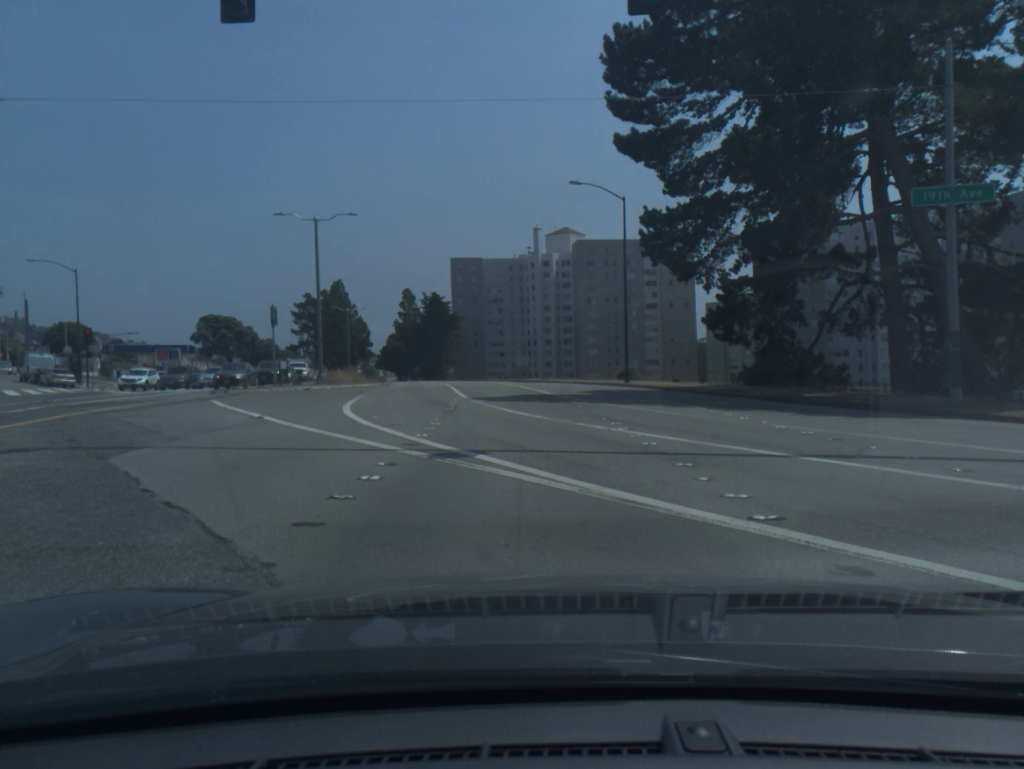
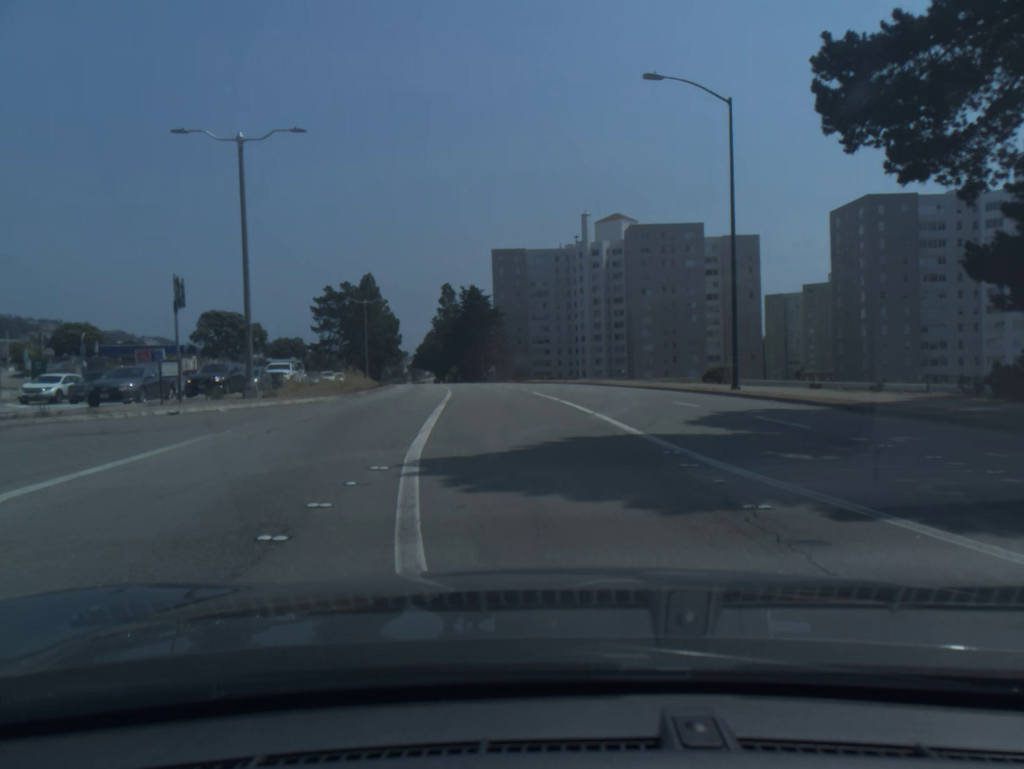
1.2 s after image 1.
(-0.3, +17.1) m; -3°
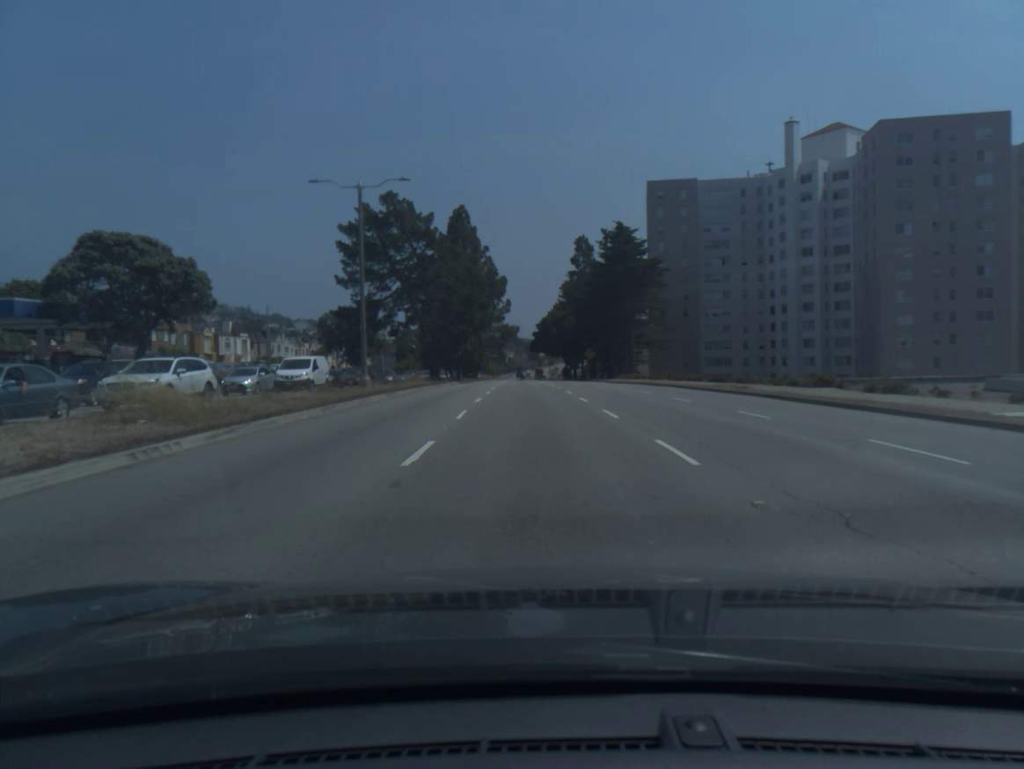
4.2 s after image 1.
(-5.3, +54.1) m; -10°
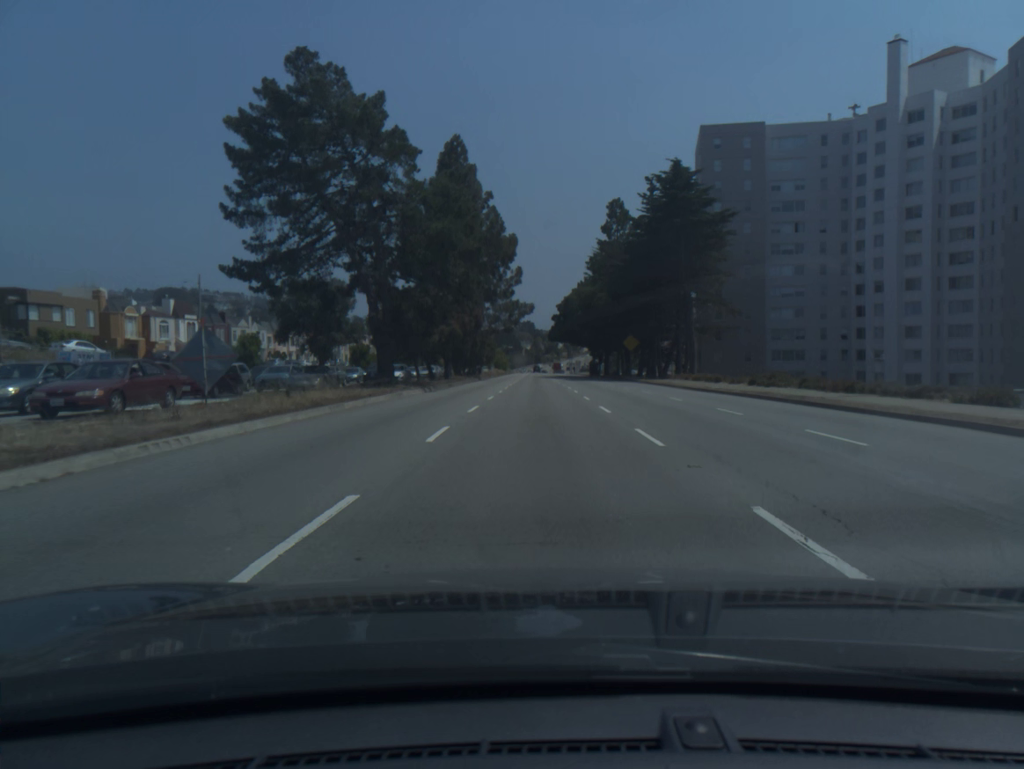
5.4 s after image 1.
(-0.6, +27.0) m; -1°
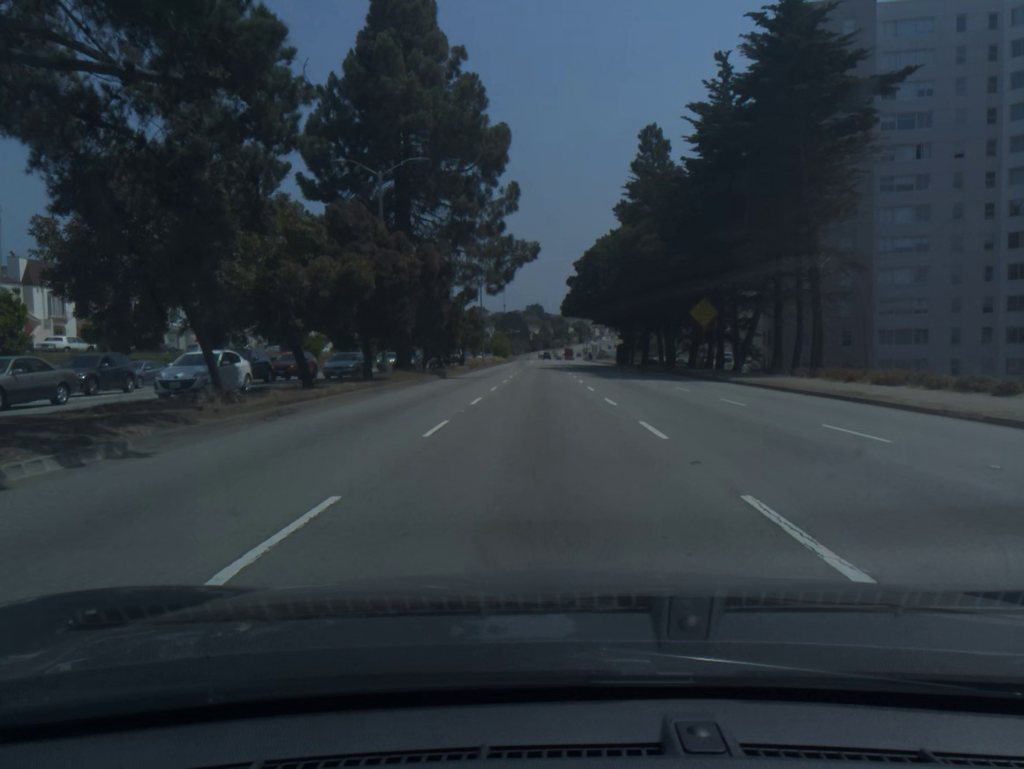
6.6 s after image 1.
(-0.2, +29.8) m; -1°
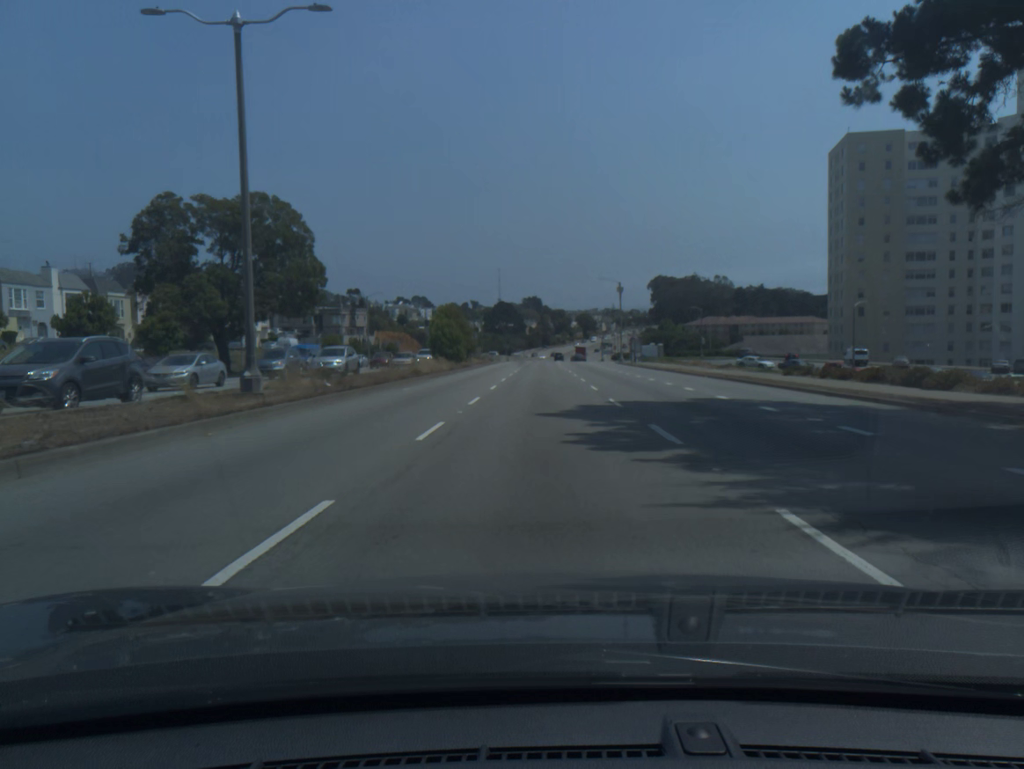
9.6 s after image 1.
(-0.1, +74.8) m; 0°
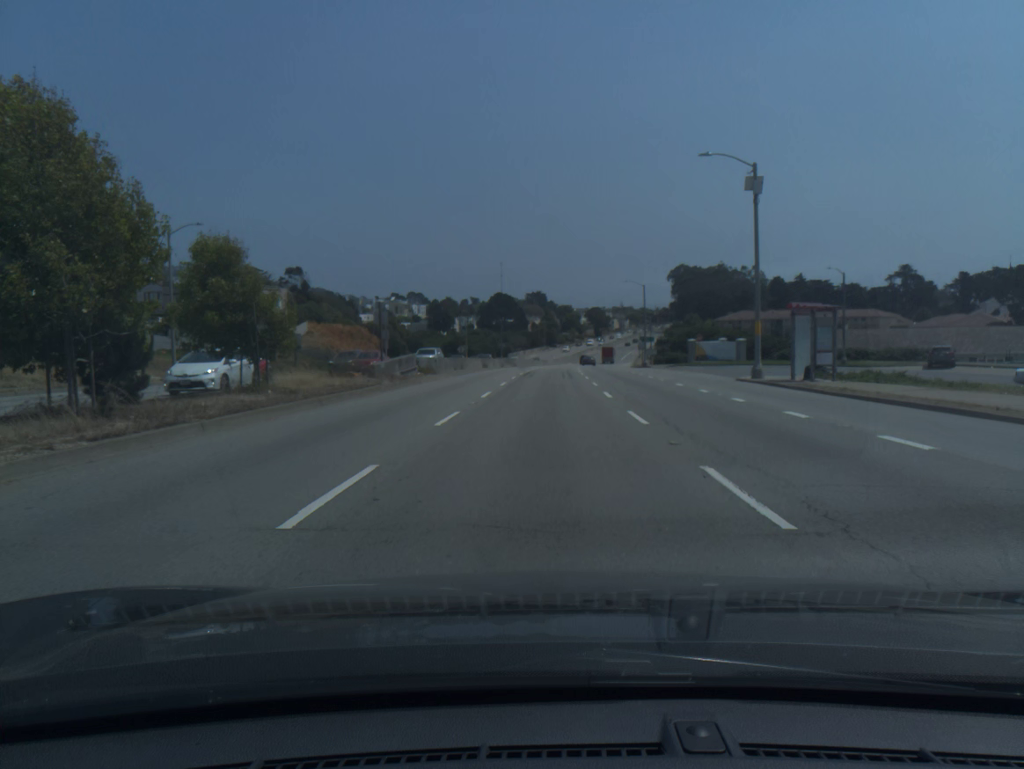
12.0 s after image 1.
(-0.1, +56.9) m; 0°
